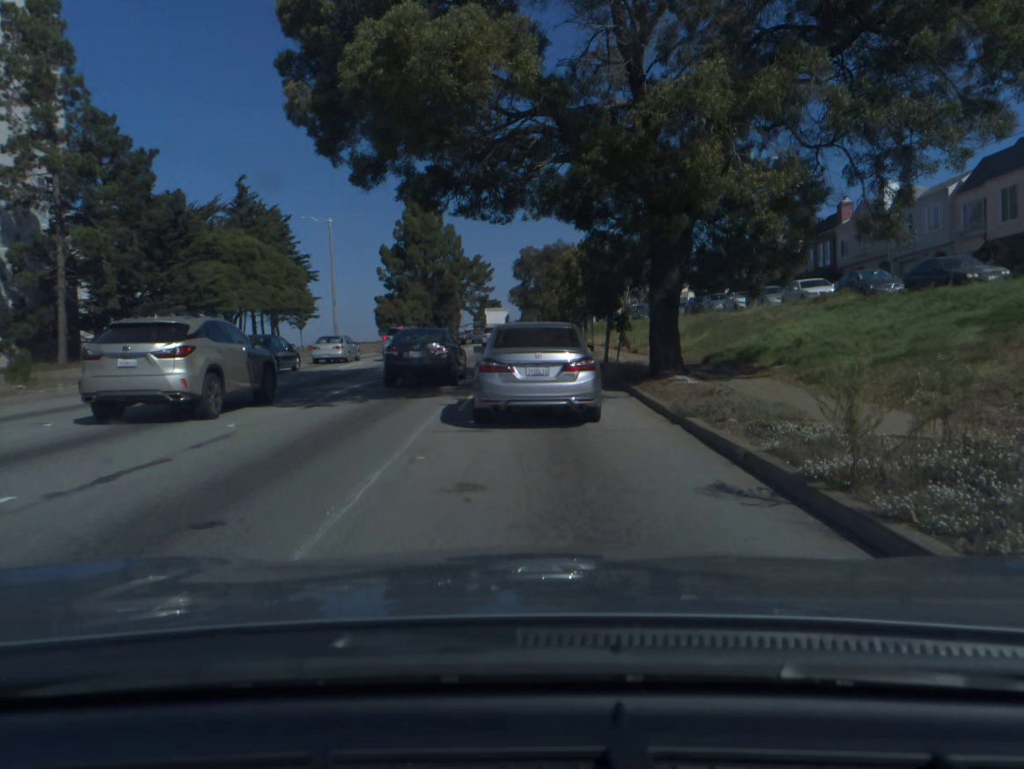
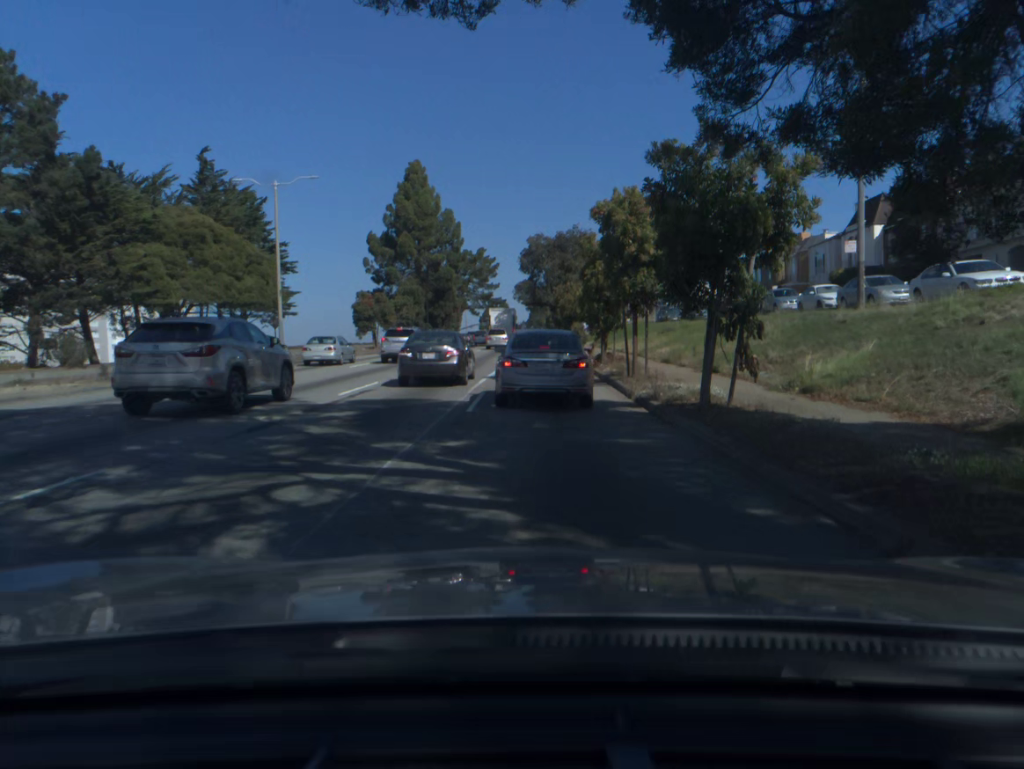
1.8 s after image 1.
(-0.1, +13.8) m; -1°
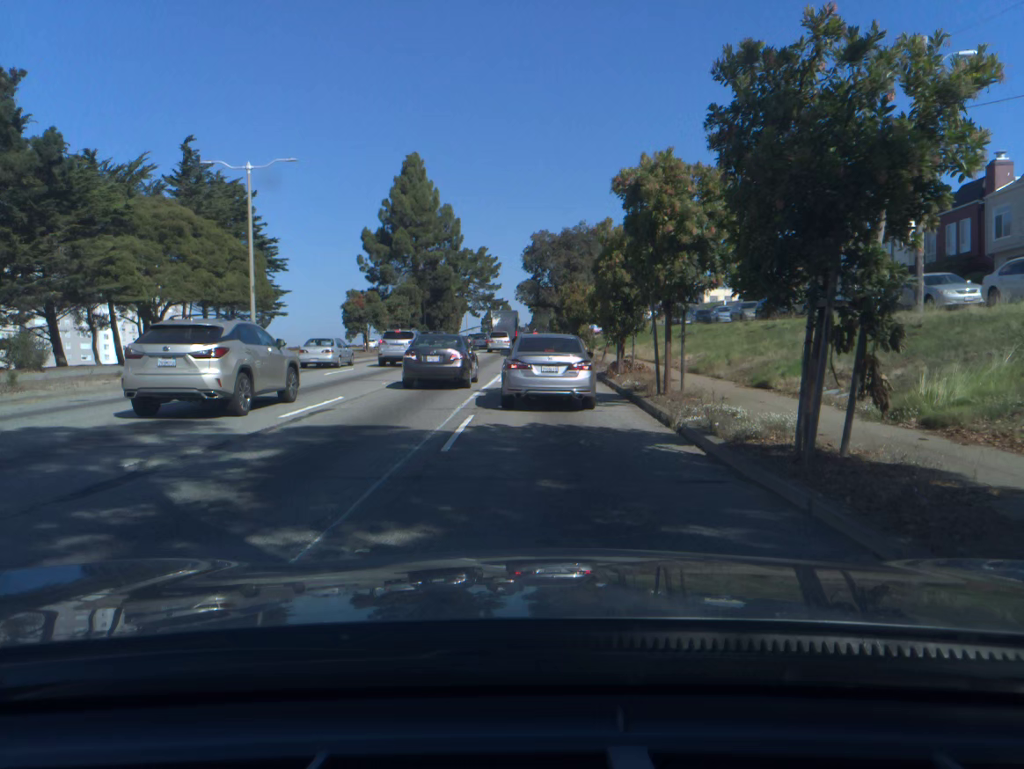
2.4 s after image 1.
(0.0, +4.3) m; 0°
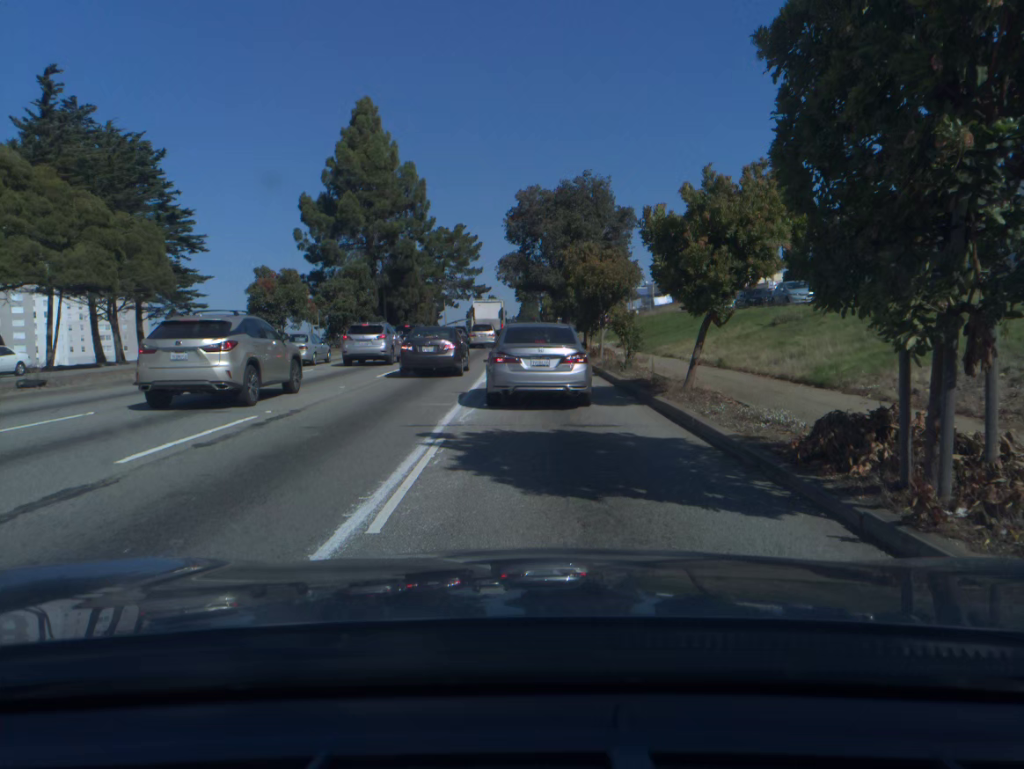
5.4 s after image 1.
(+0.1, +19.3) m; +1°
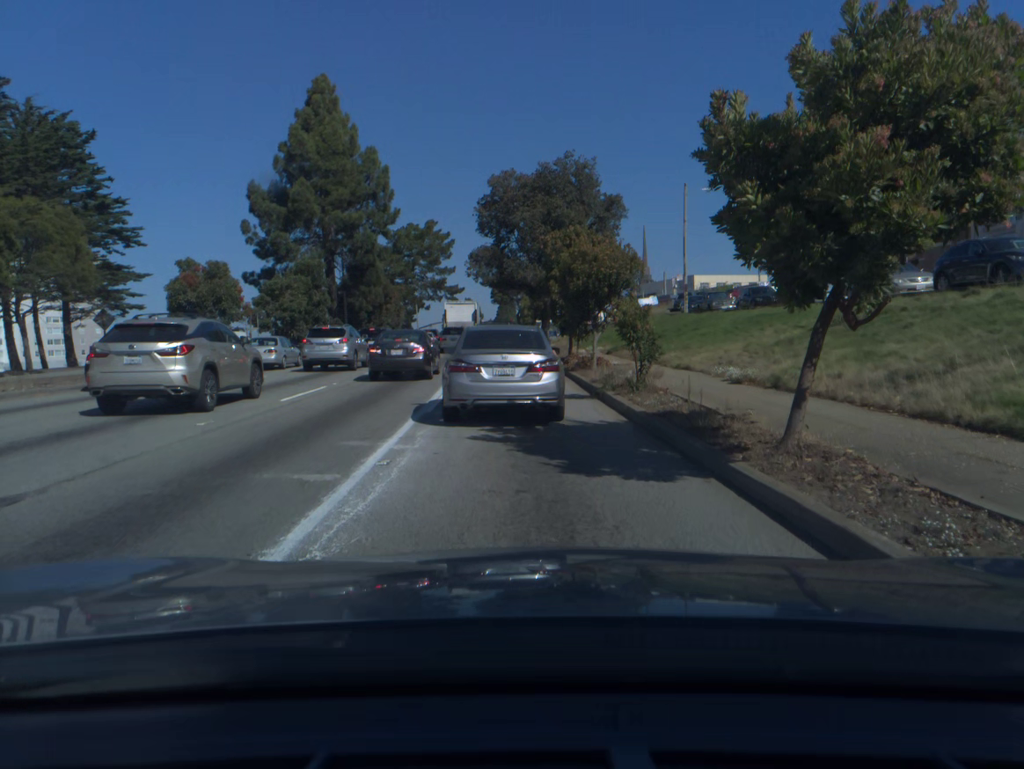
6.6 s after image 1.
(+0.1, +6.8) m; +2°
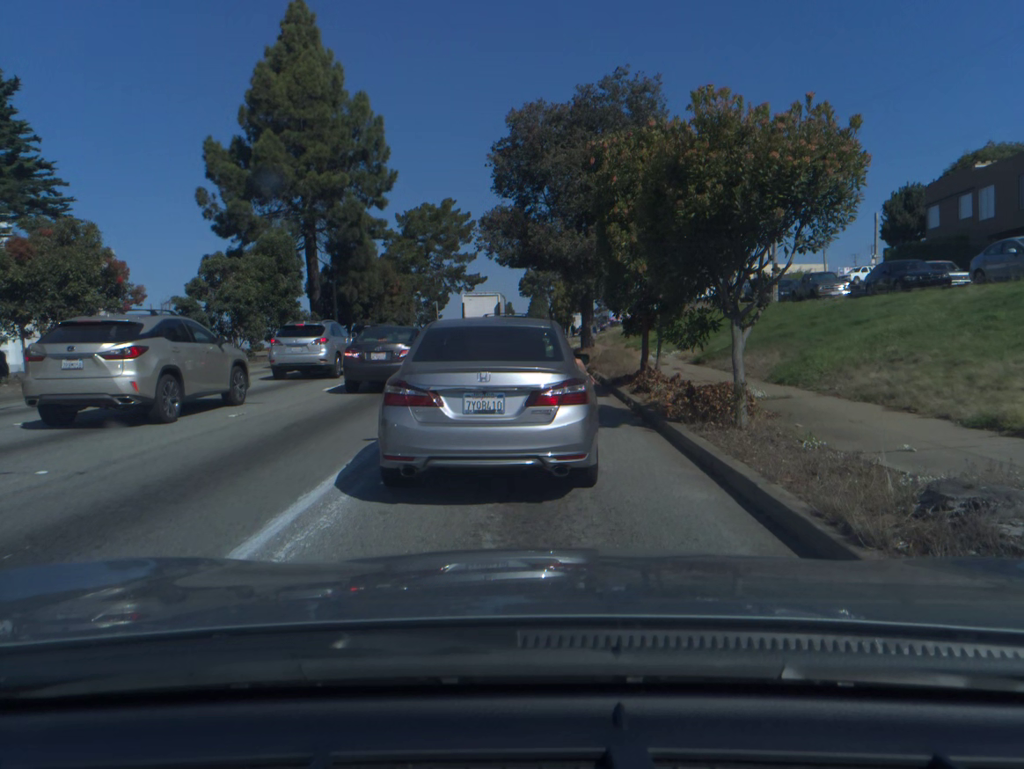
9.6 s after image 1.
(-0.2, +14.0) m; -2°
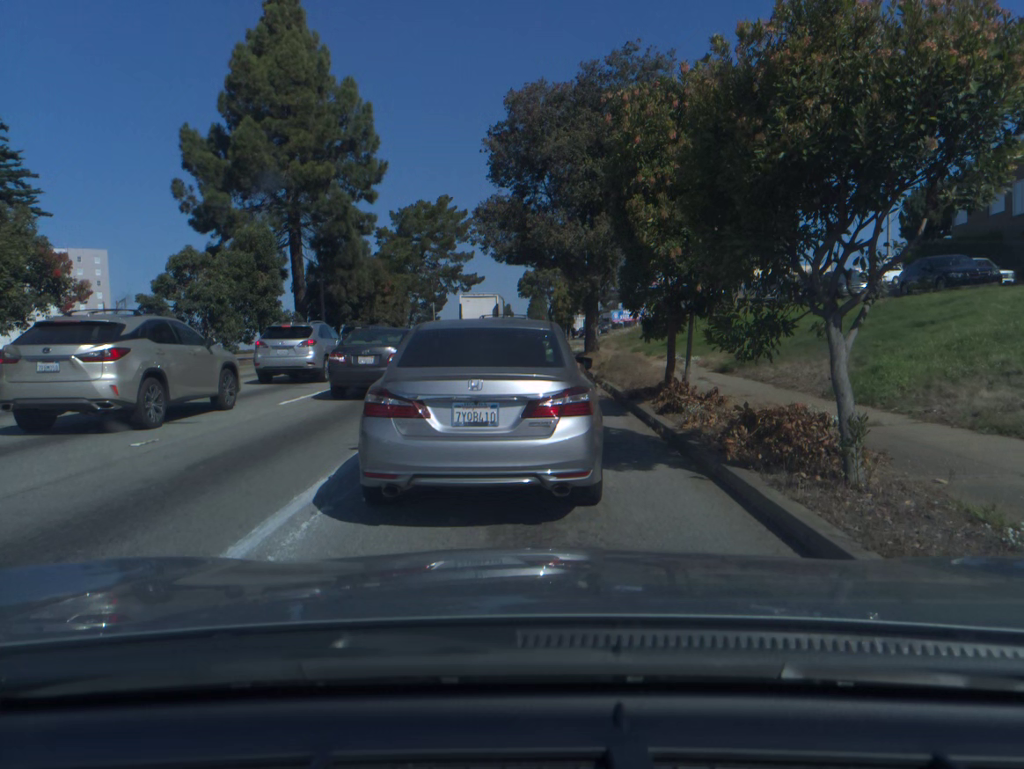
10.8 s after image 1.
(0.0, +3.1) m; +1°
